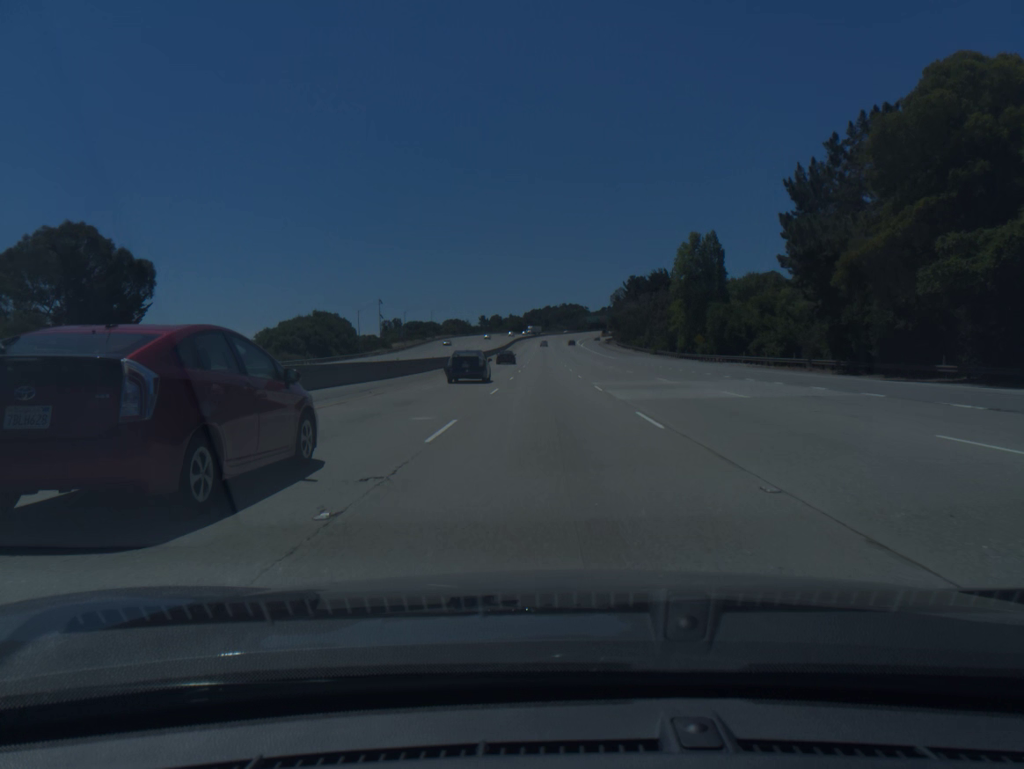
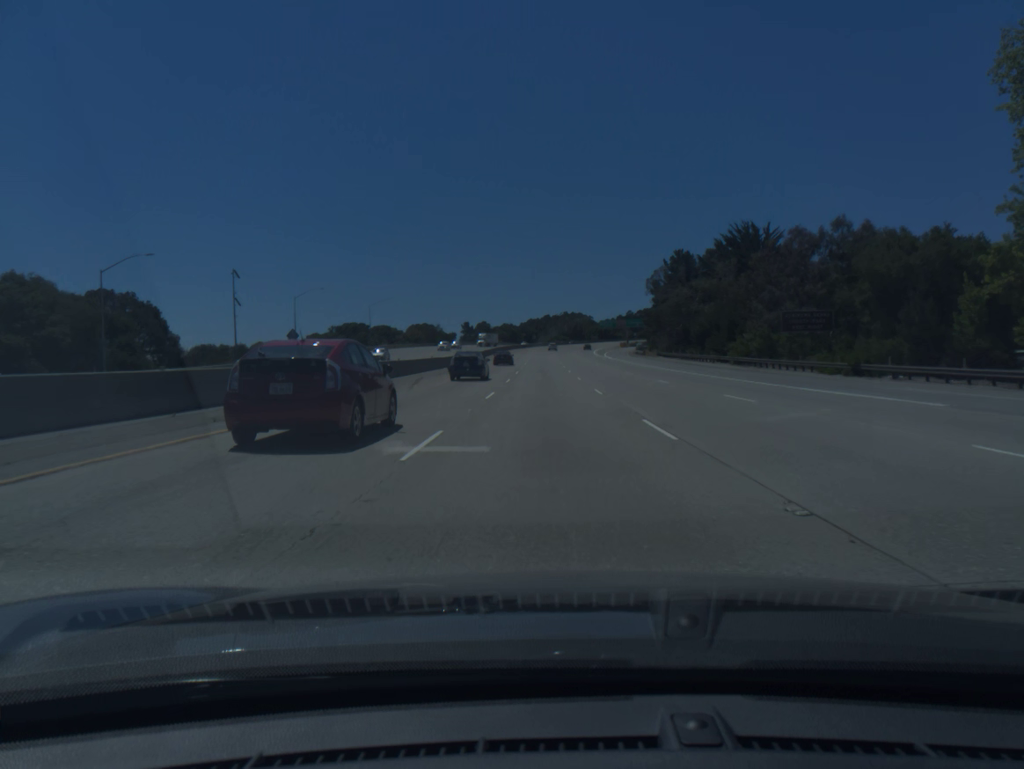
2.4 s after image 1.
(+0.3, +87.1) m; 0°
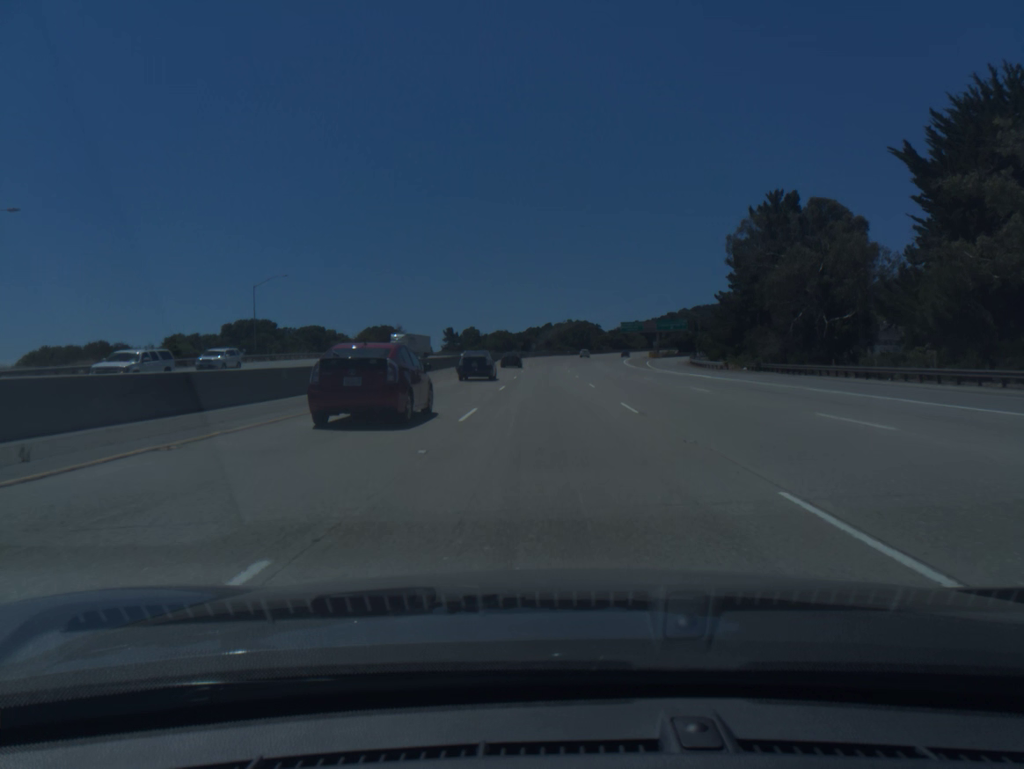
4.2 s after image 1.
(-0.2, +65.5) m; 0°
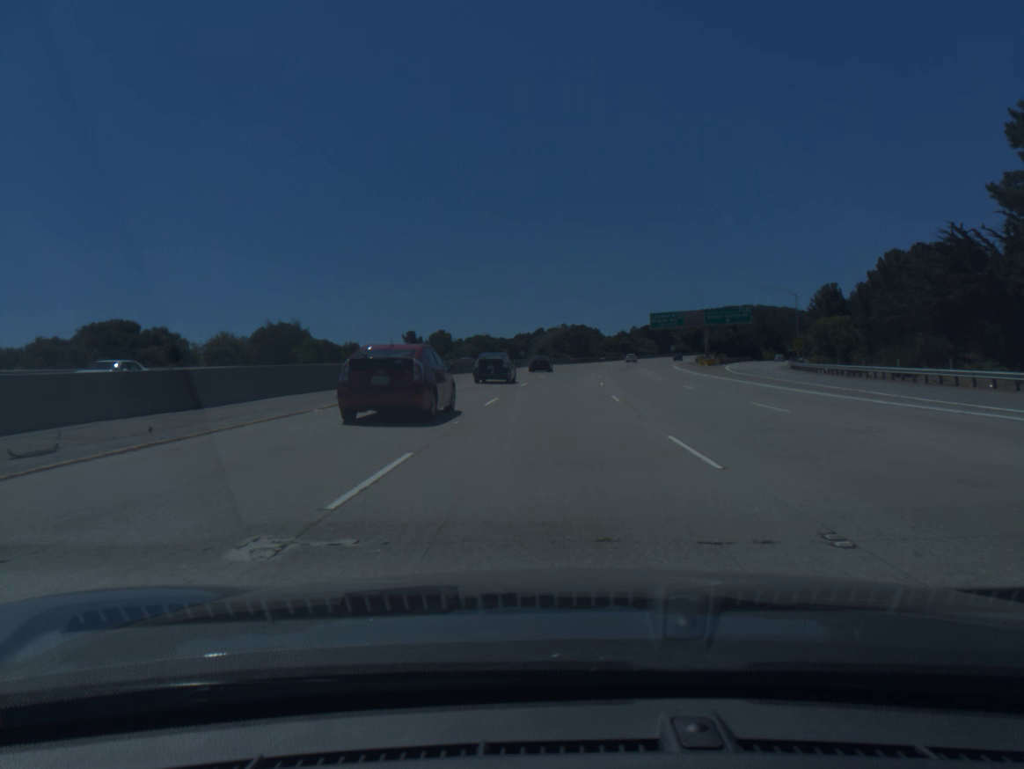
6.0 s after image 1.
(+0.3, +65.6) m; +1°
